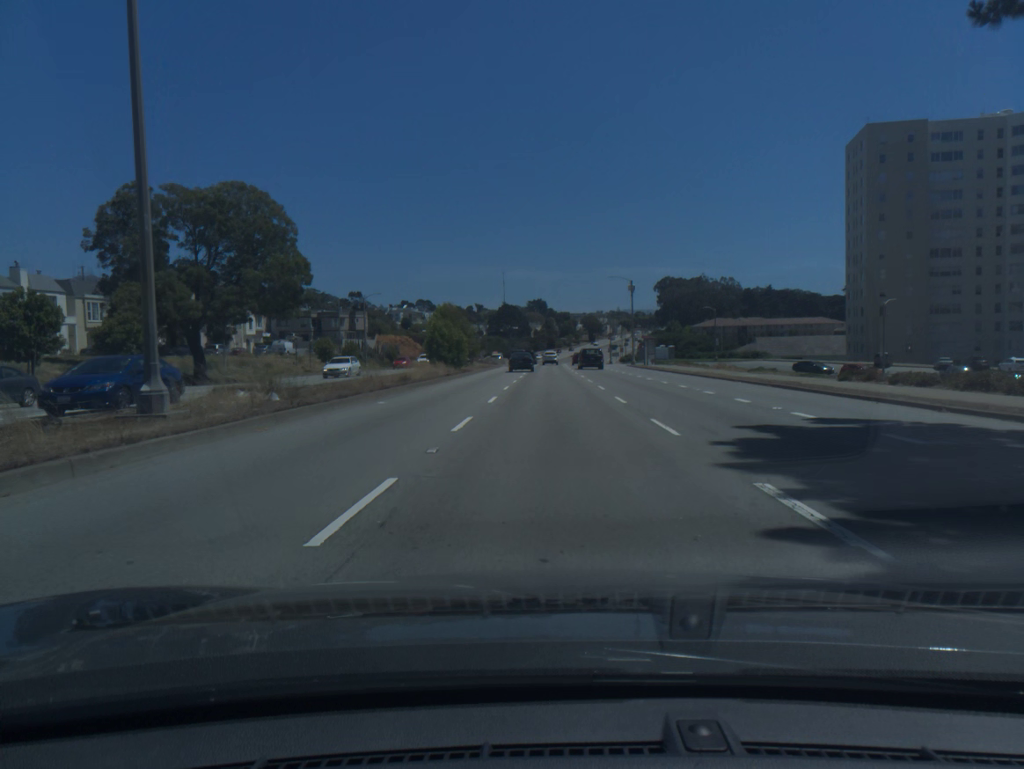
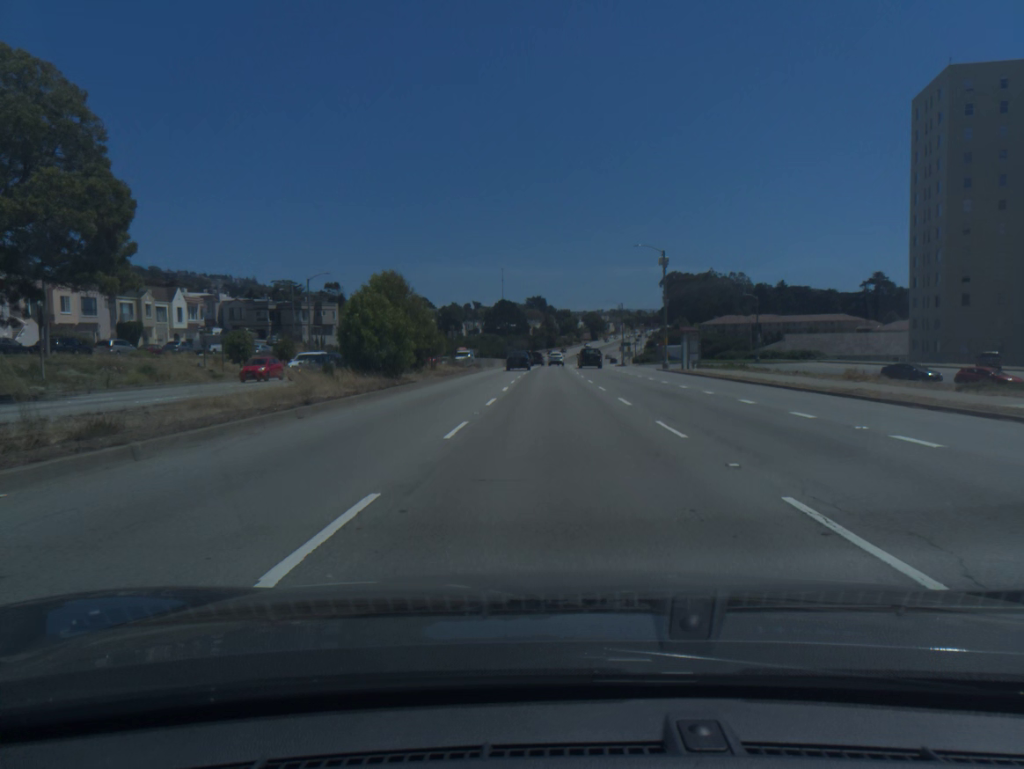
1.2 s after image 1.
(0.0, +23.3) m; 0°
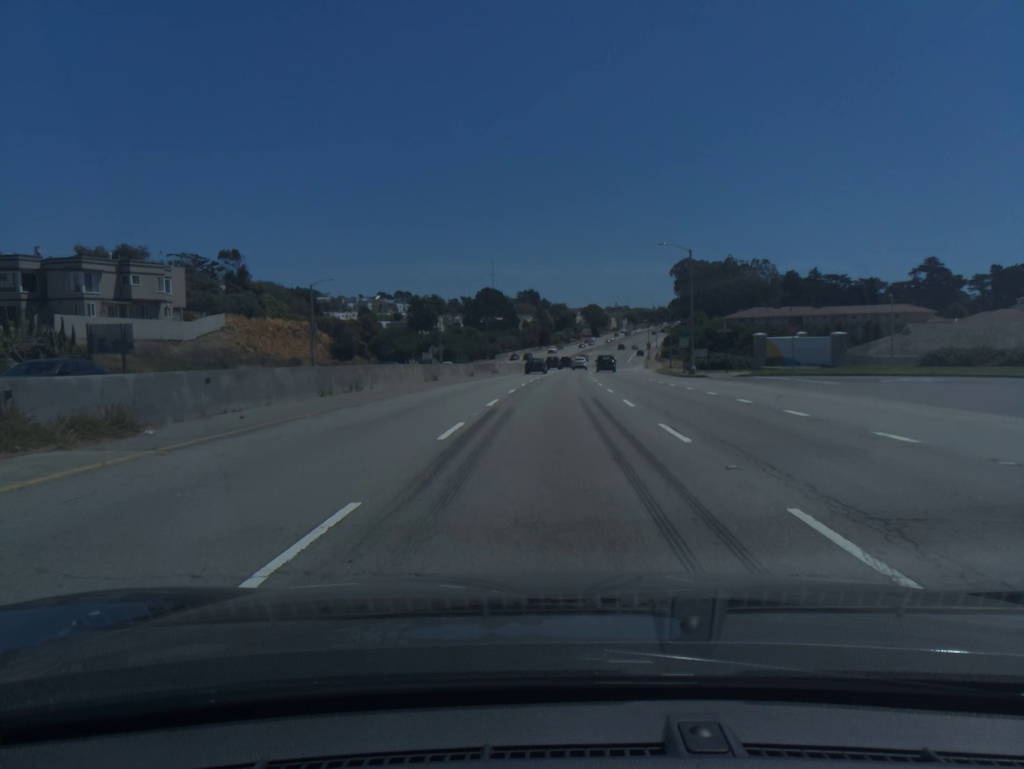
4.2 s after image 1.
(+0.1, +59.7) m; 0°
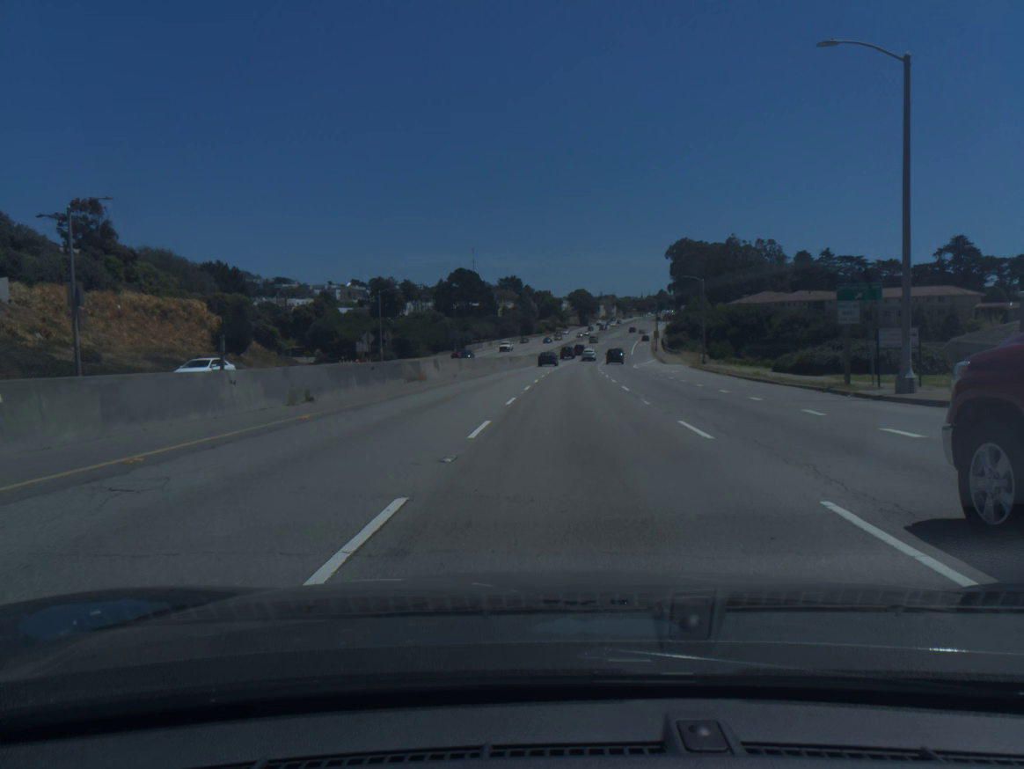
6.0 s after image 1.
(+0.3, +36.5) m; +1°
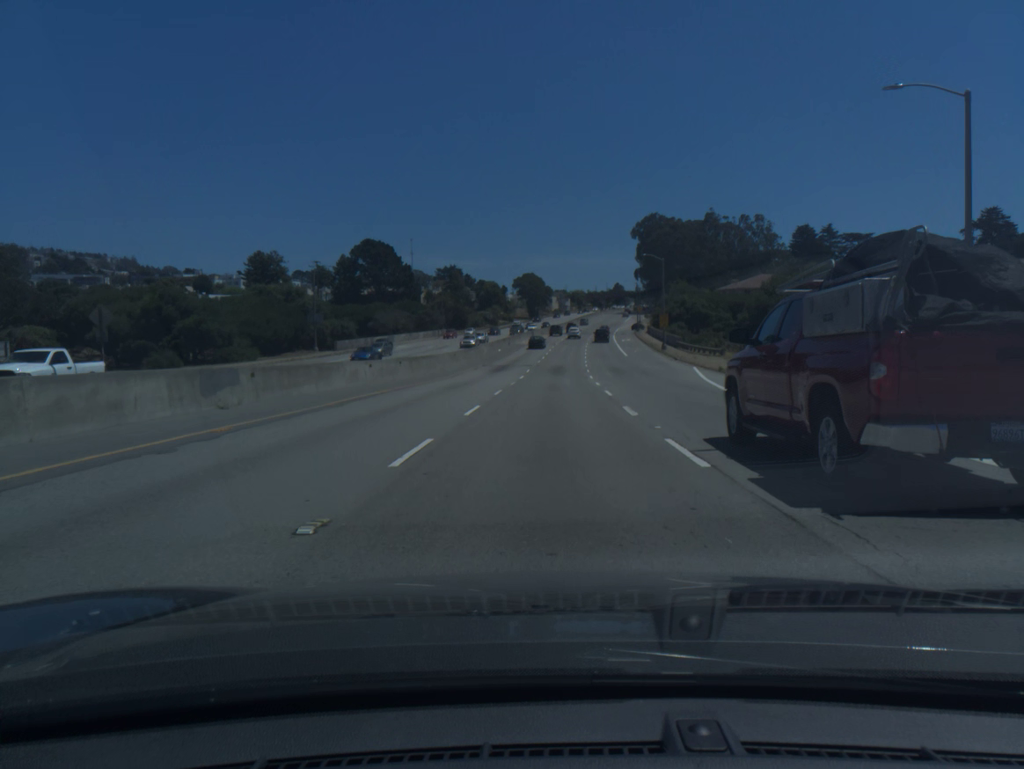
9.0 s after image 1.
(+2.3, +62.2) m; +4°
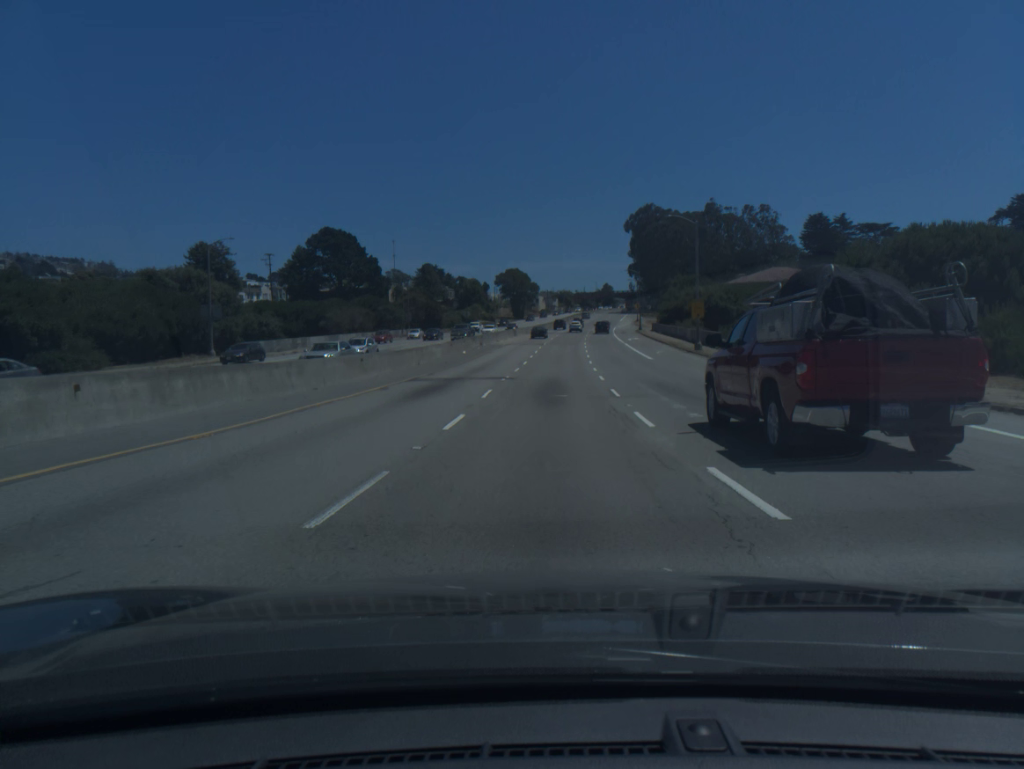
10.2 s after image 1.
(+0.2, +24.8) m; +1°
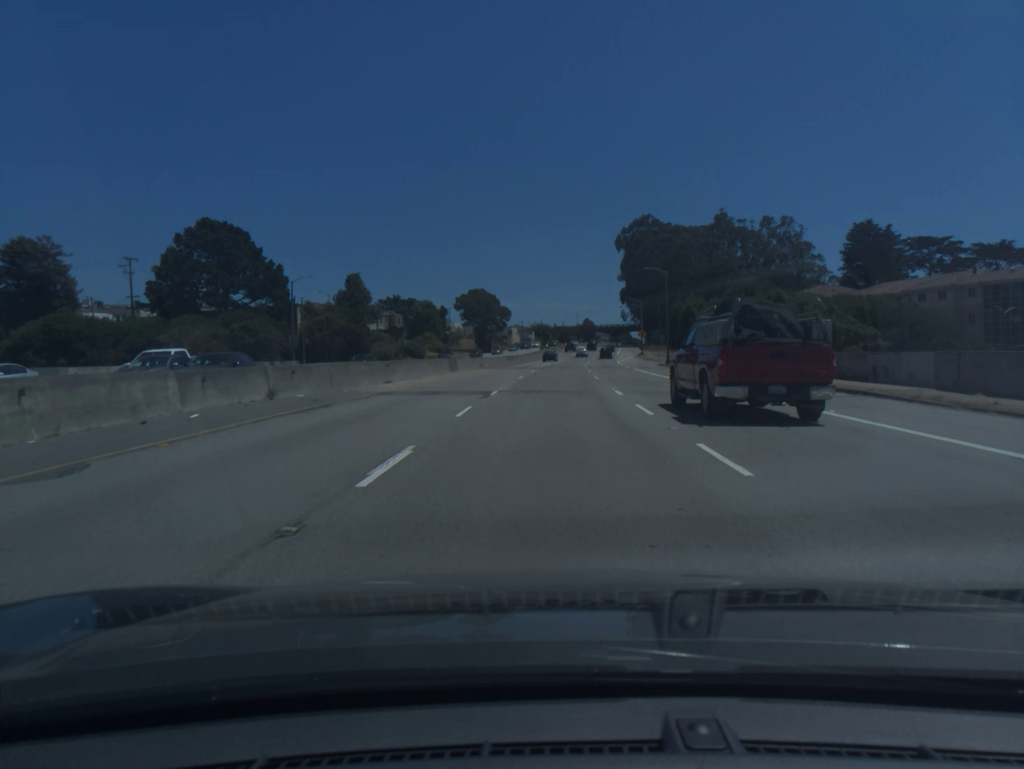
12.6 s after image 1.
(+0.7, +49.4) m; +2°
